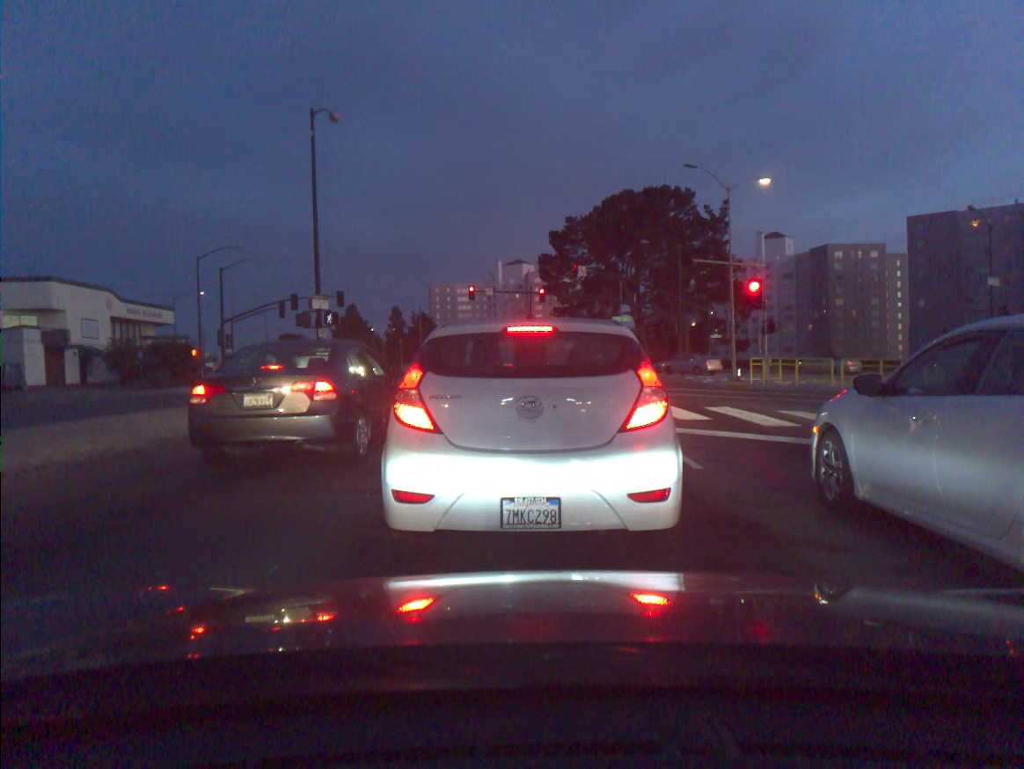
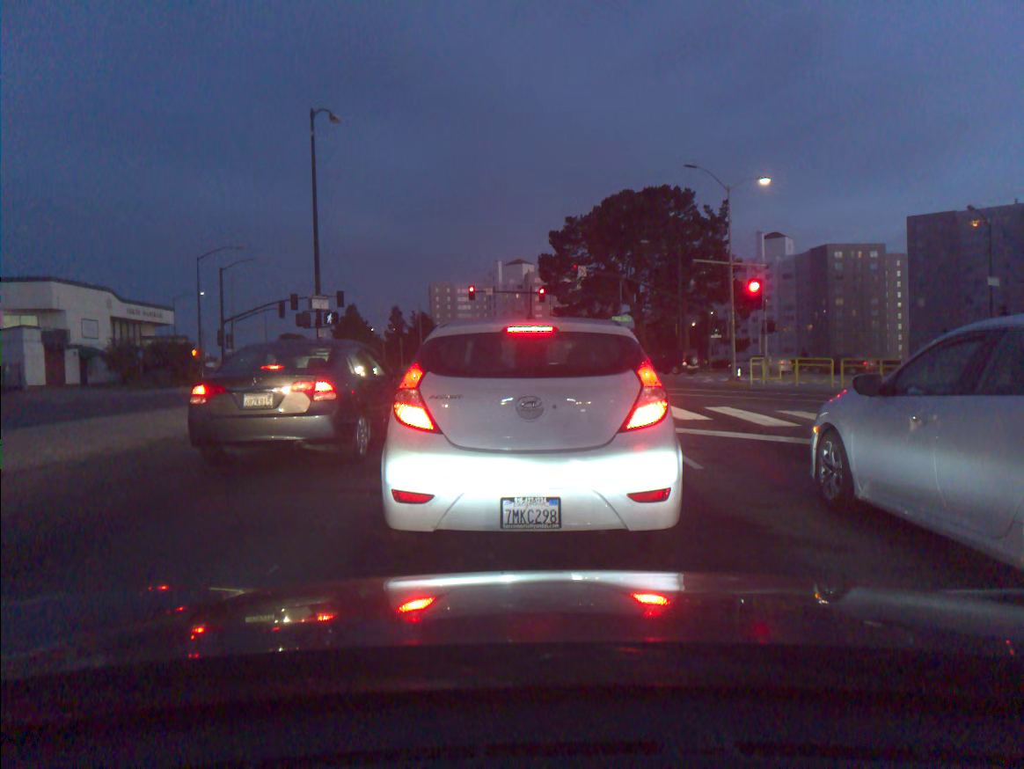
(0.0, 0.0) m; 0°
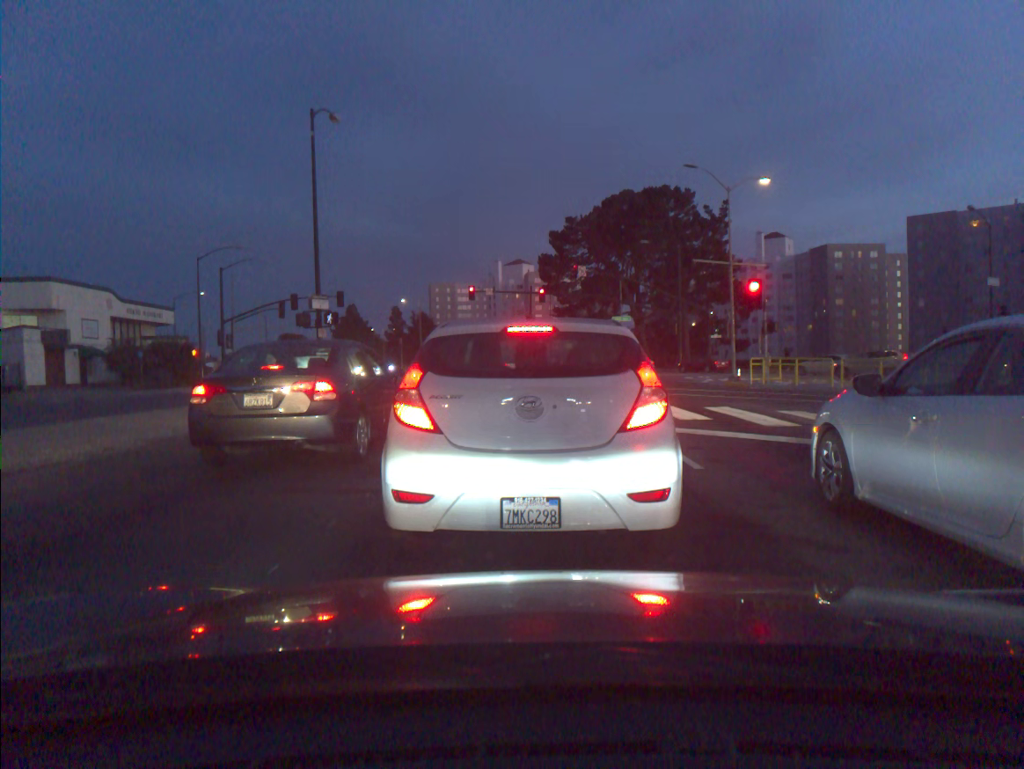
(0.0, 0.0) m; 0°
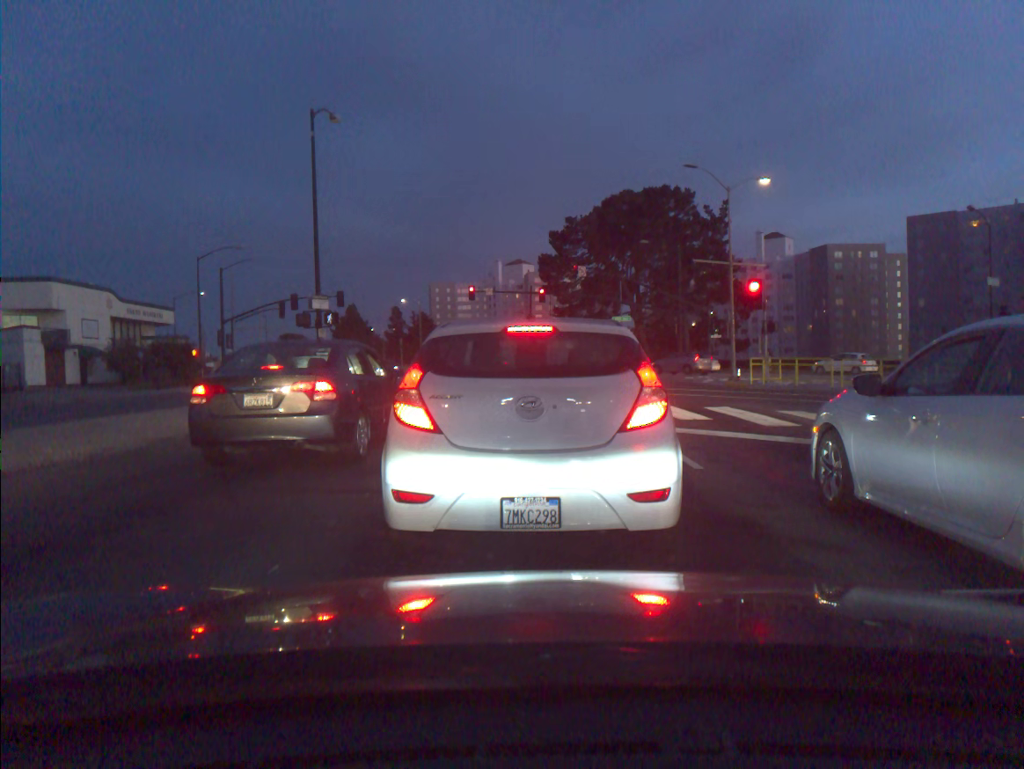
(0.0, 0.0) m; 0°
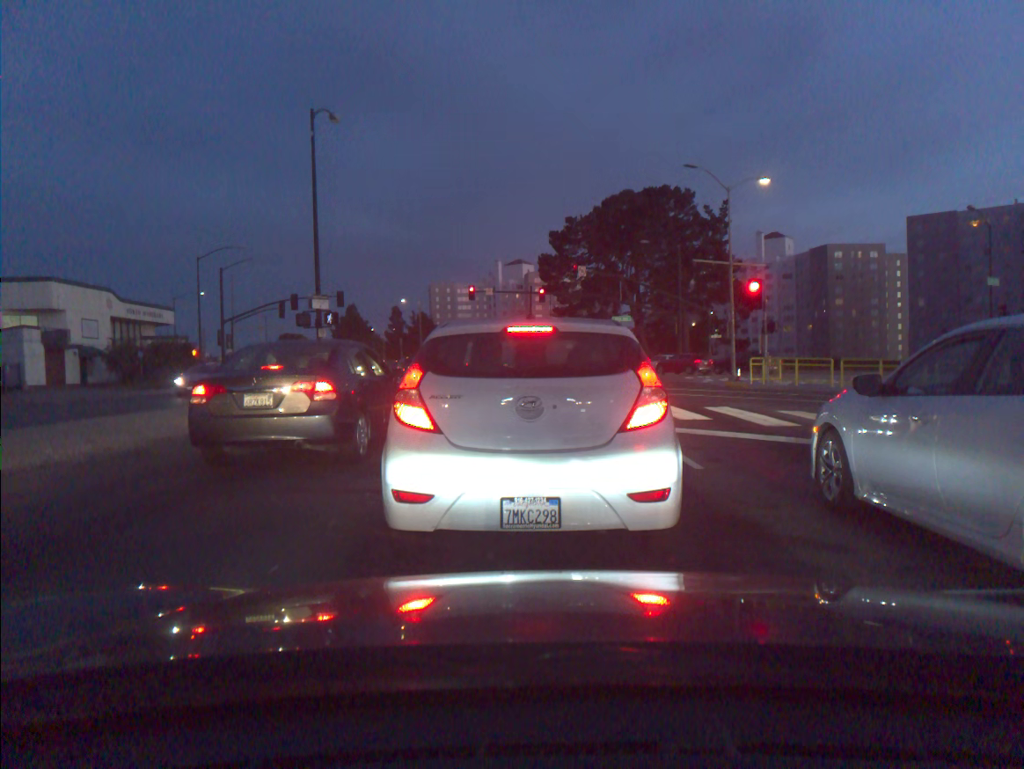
(0.0, 0.0) m; 0°
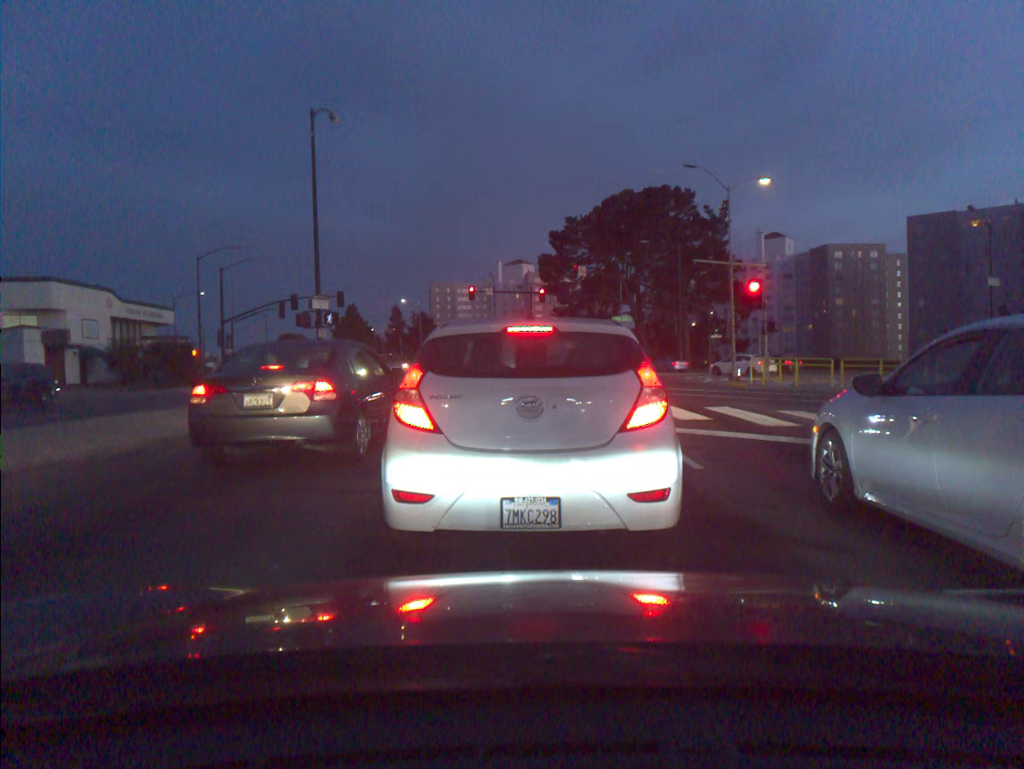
(0.0, 0.0) m; 0°
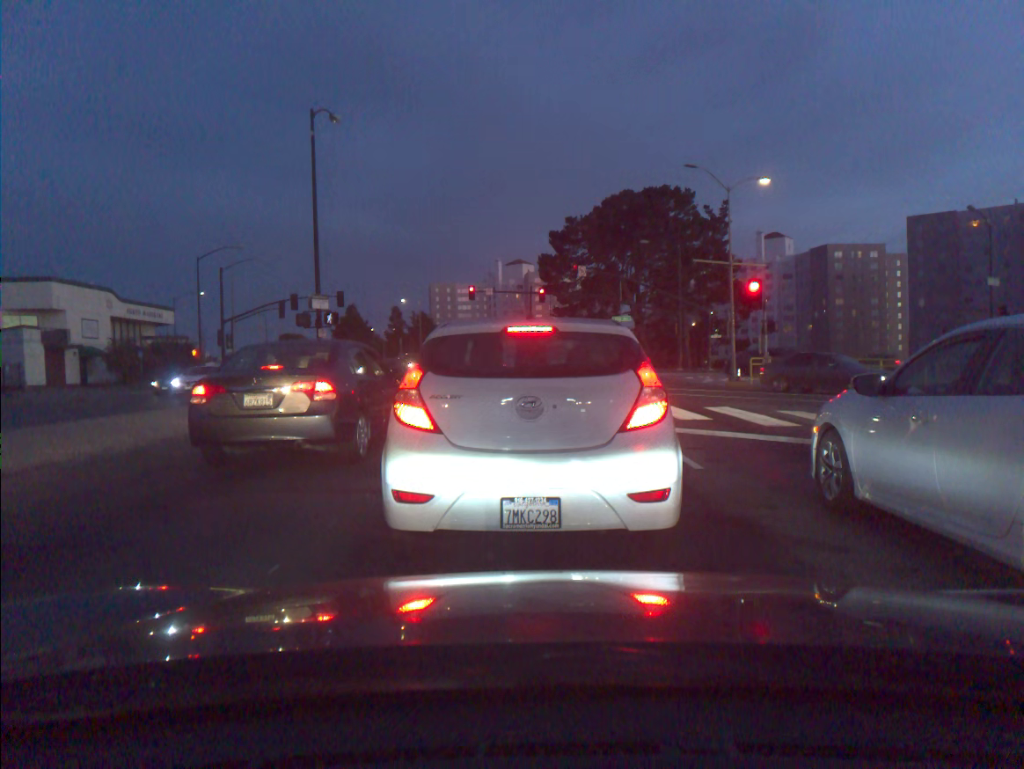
(0.0, 0.0) m; 0°
